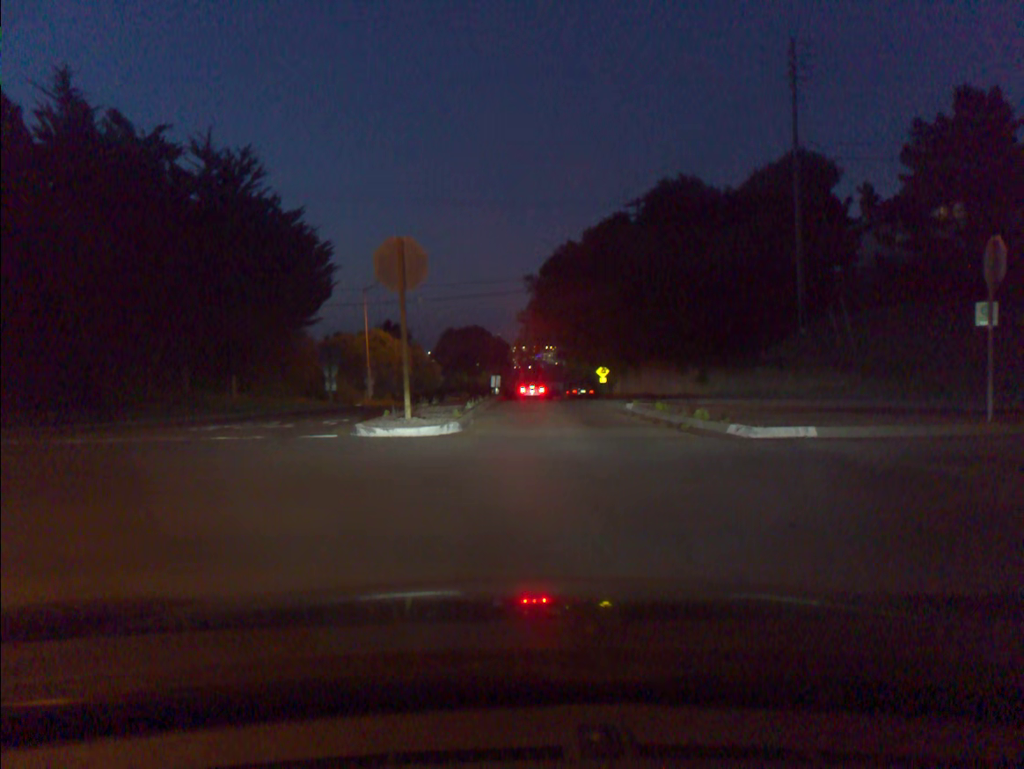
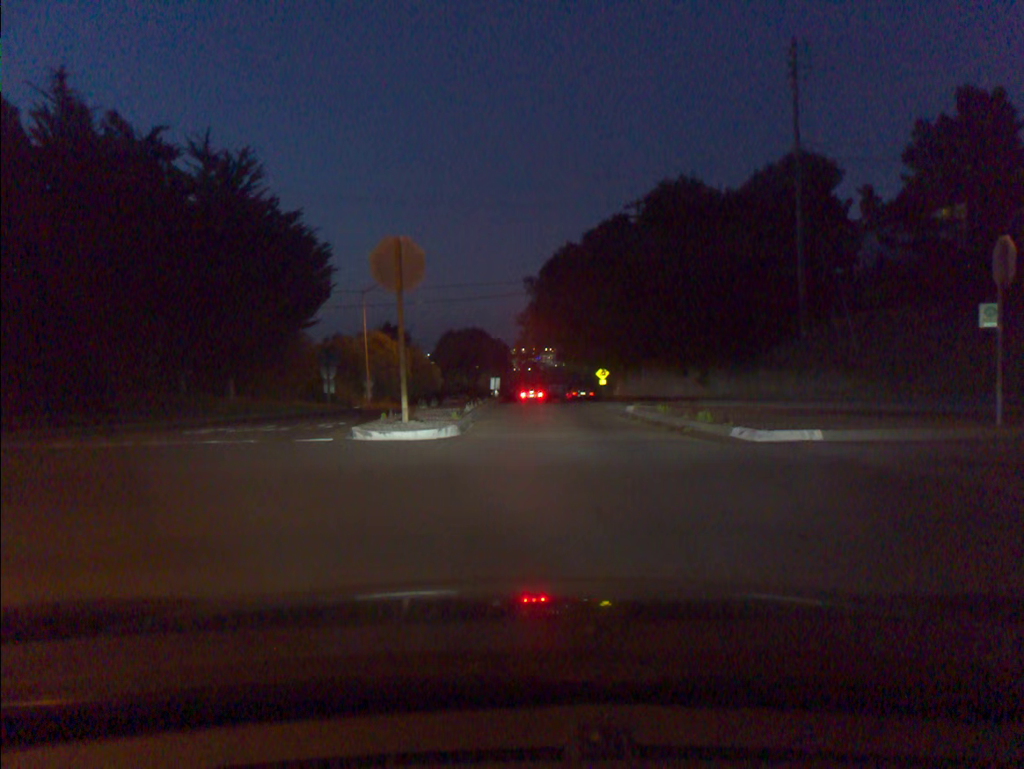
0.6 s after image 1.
(0.0, +0.2) m; 0°
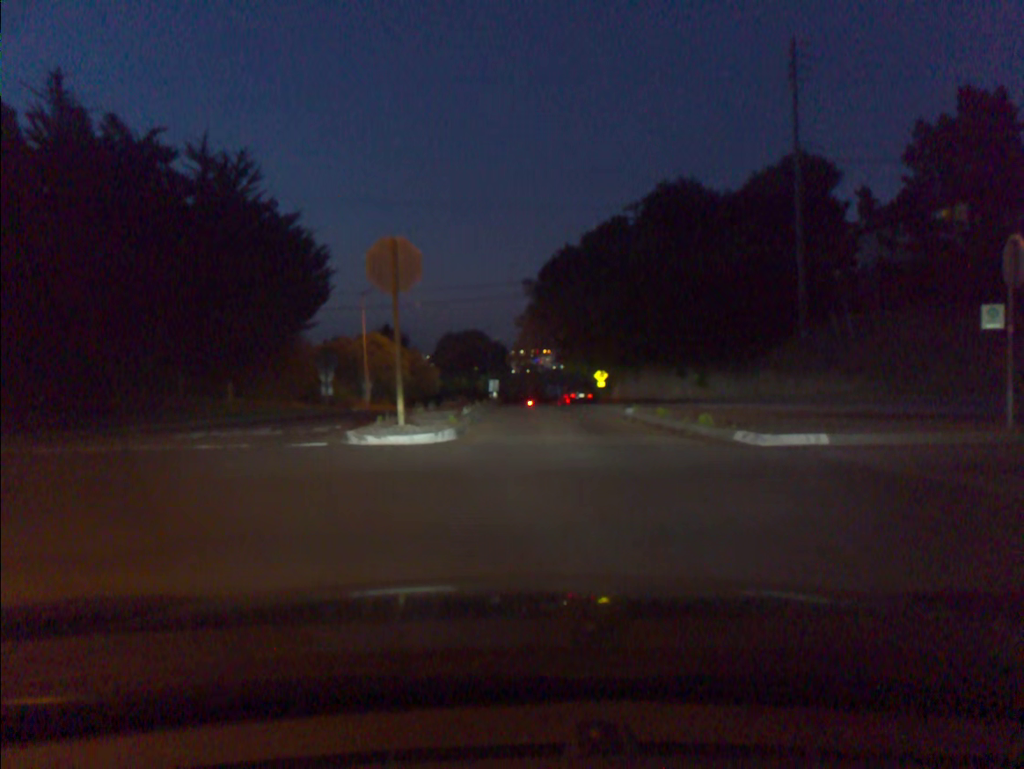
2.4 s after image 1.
(0.0, +0.3) m; 0°
